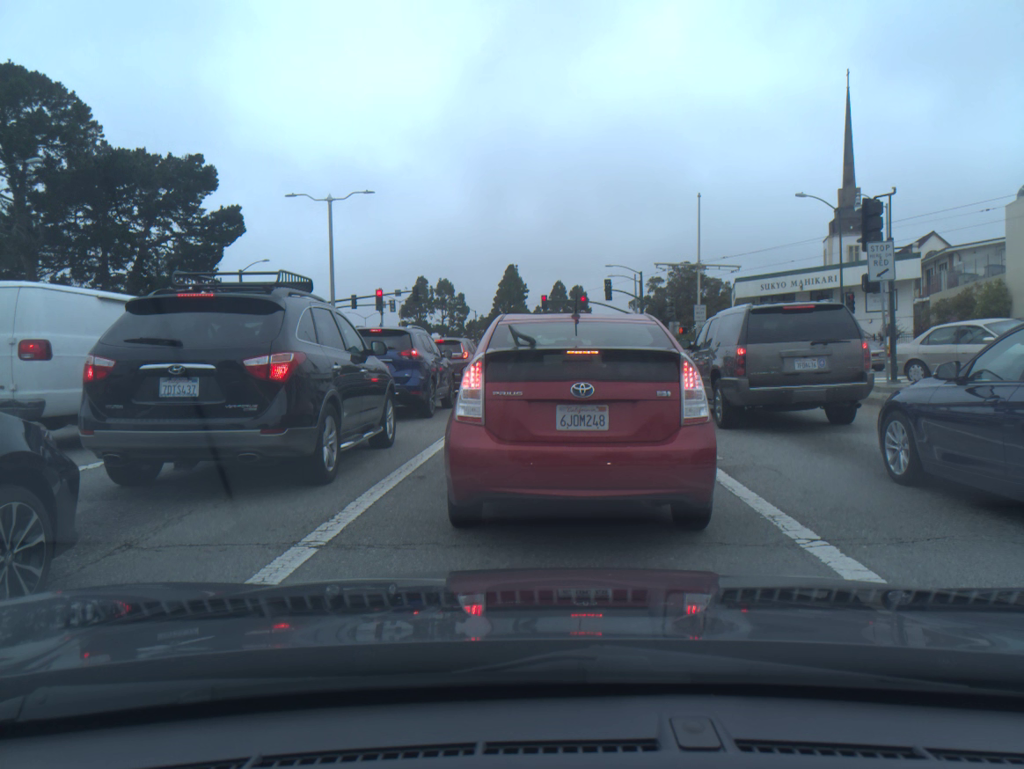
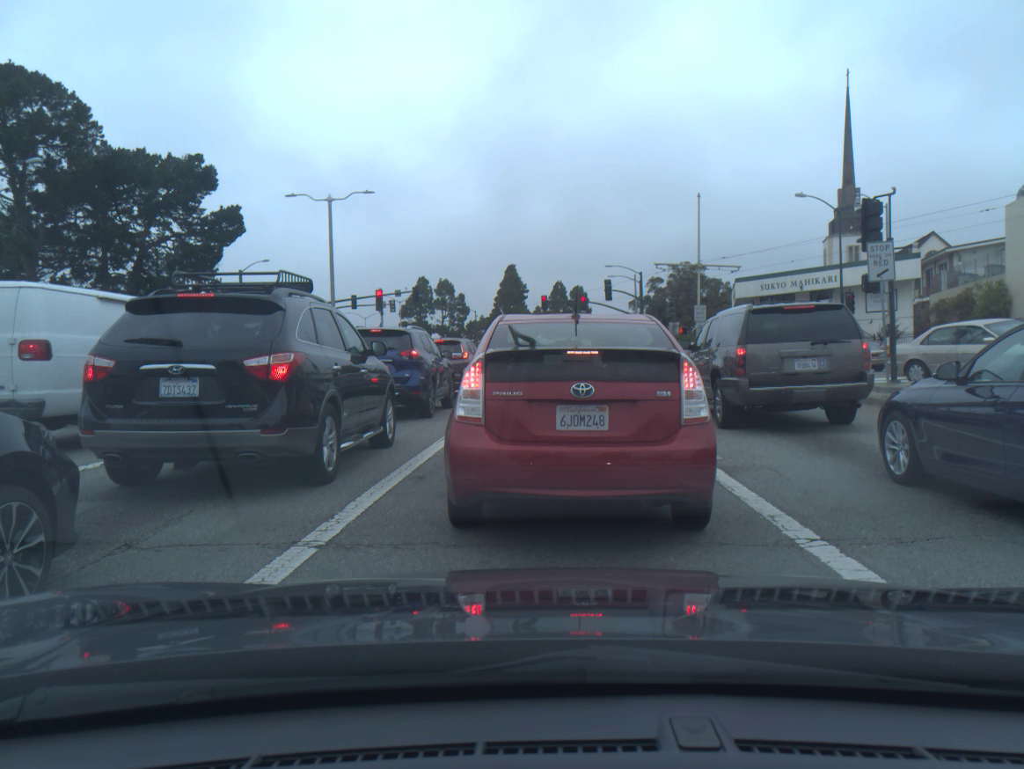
(0.0, 0.0) m; 0°
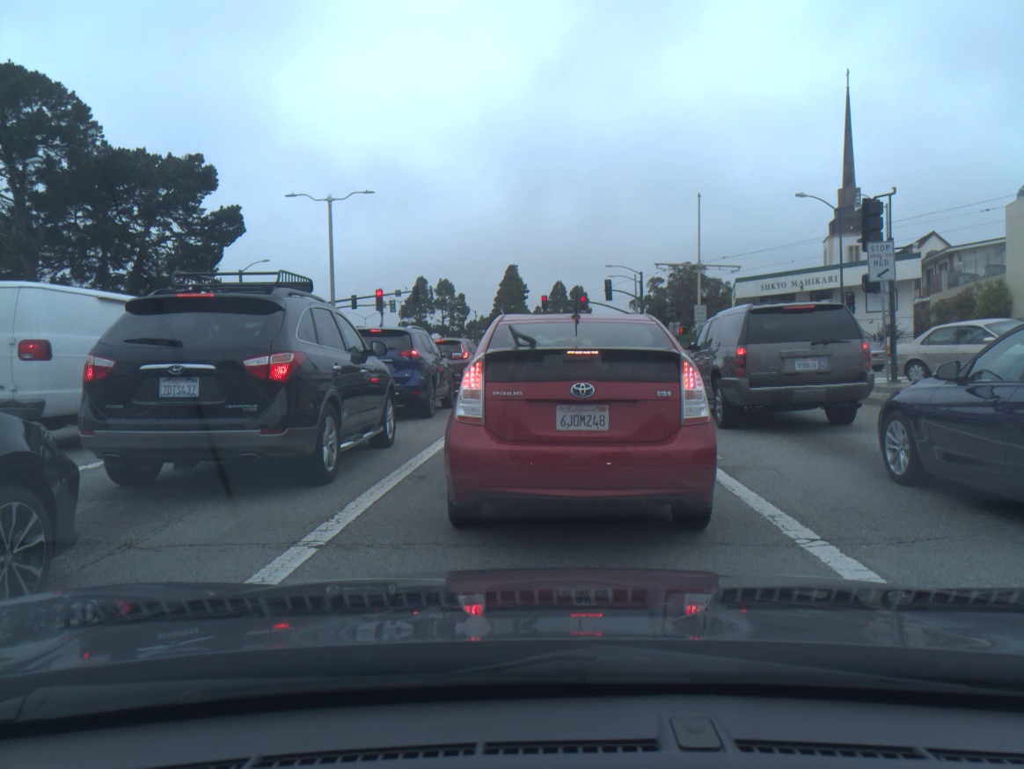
(0.0, 0.0) m; 0°
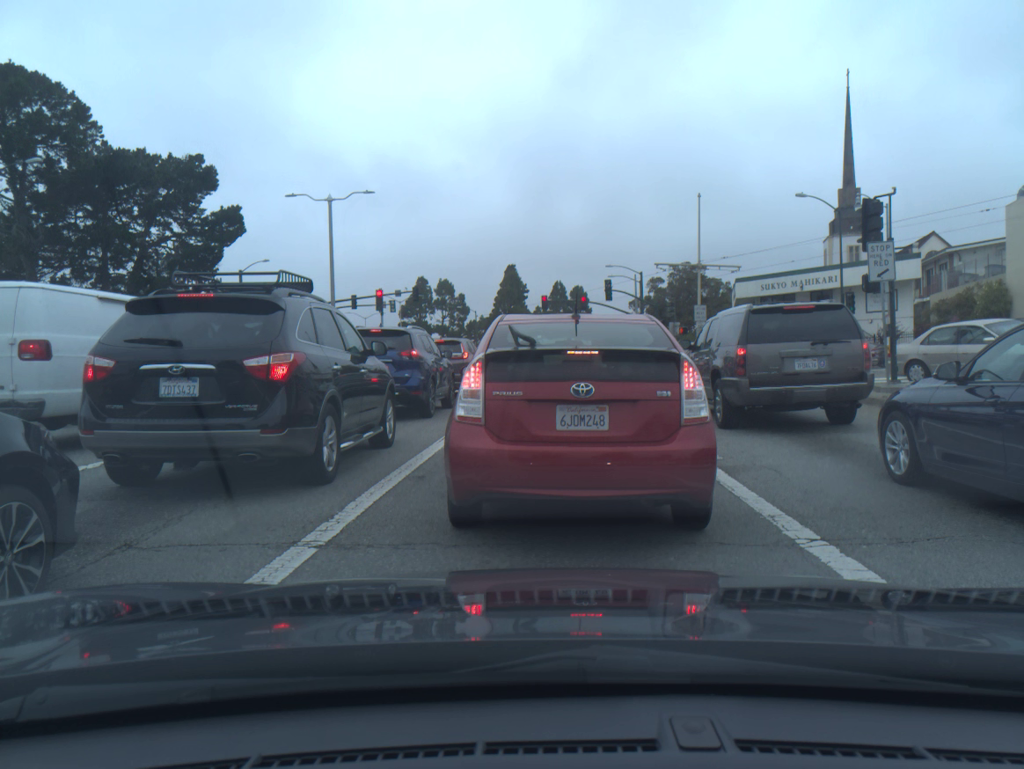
(0.0, 0.0) m; 0°
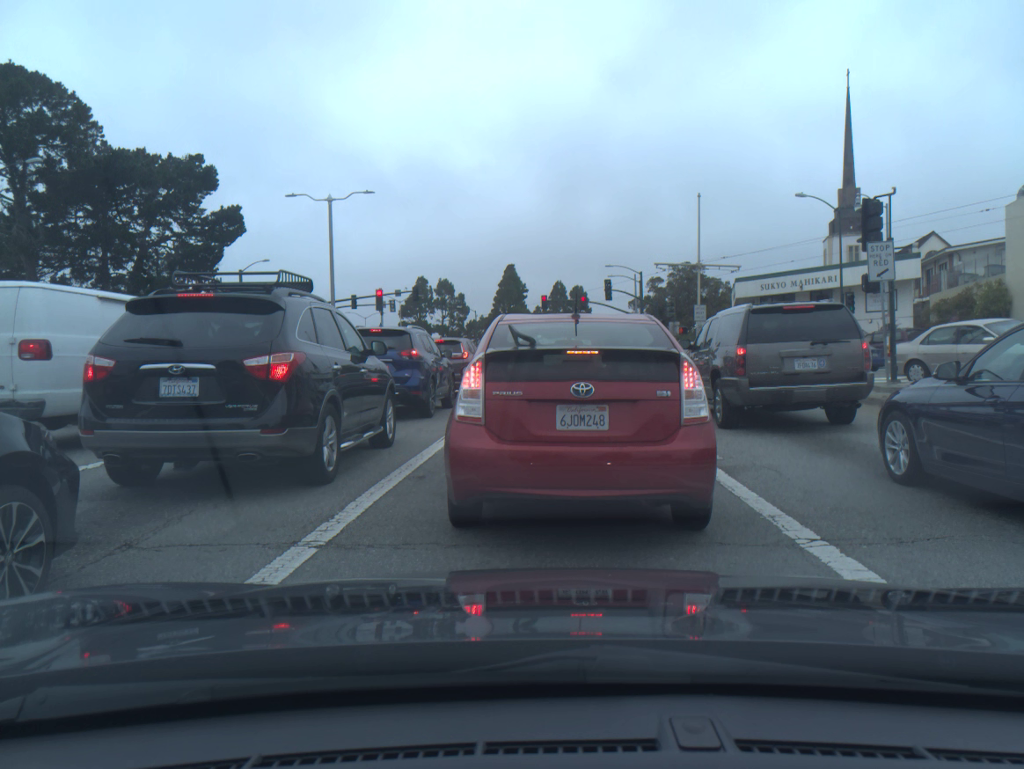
(0.0, 0.0) m; 0°
